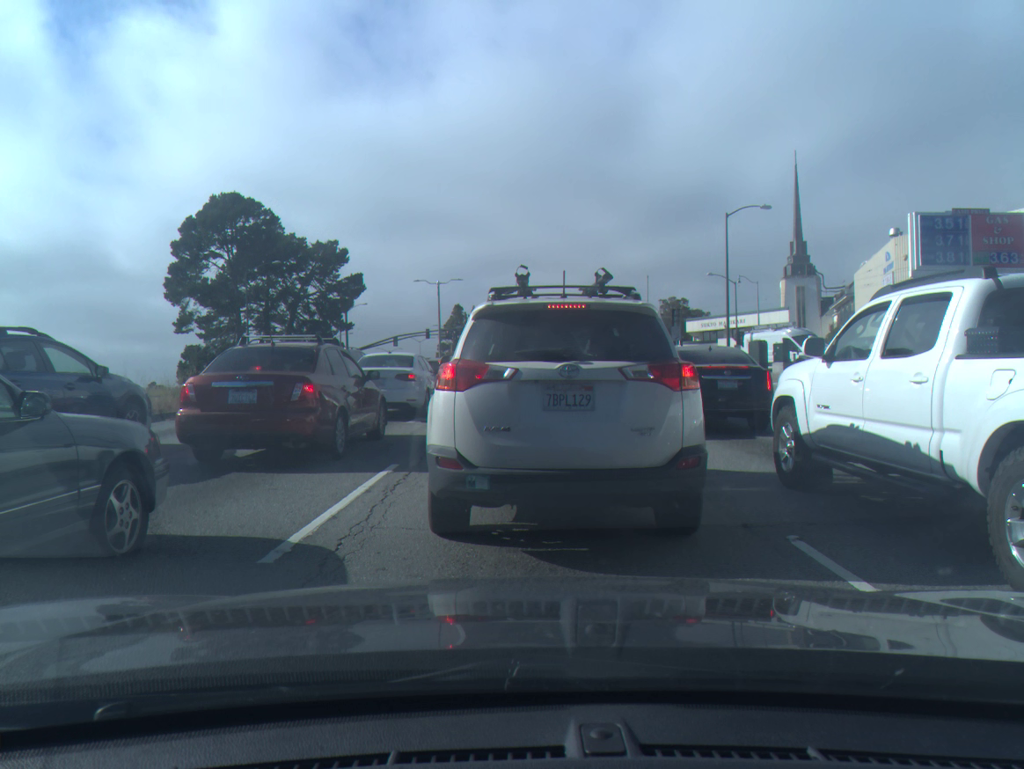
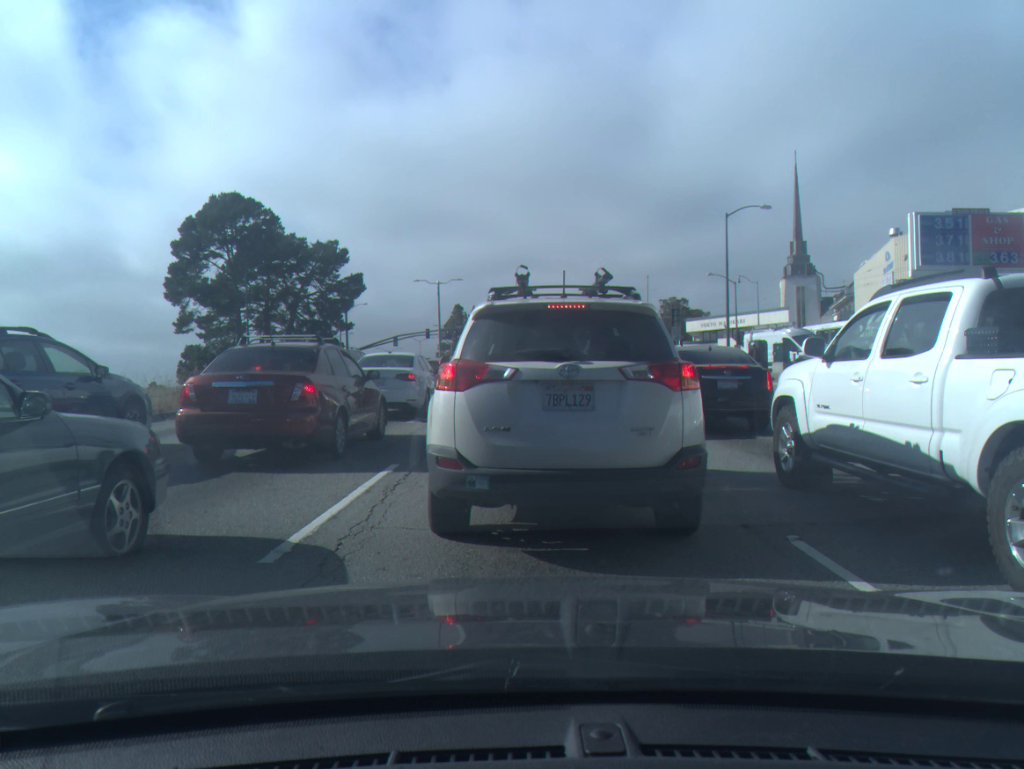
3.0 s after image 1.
(0.0, 0.0) m; 0°
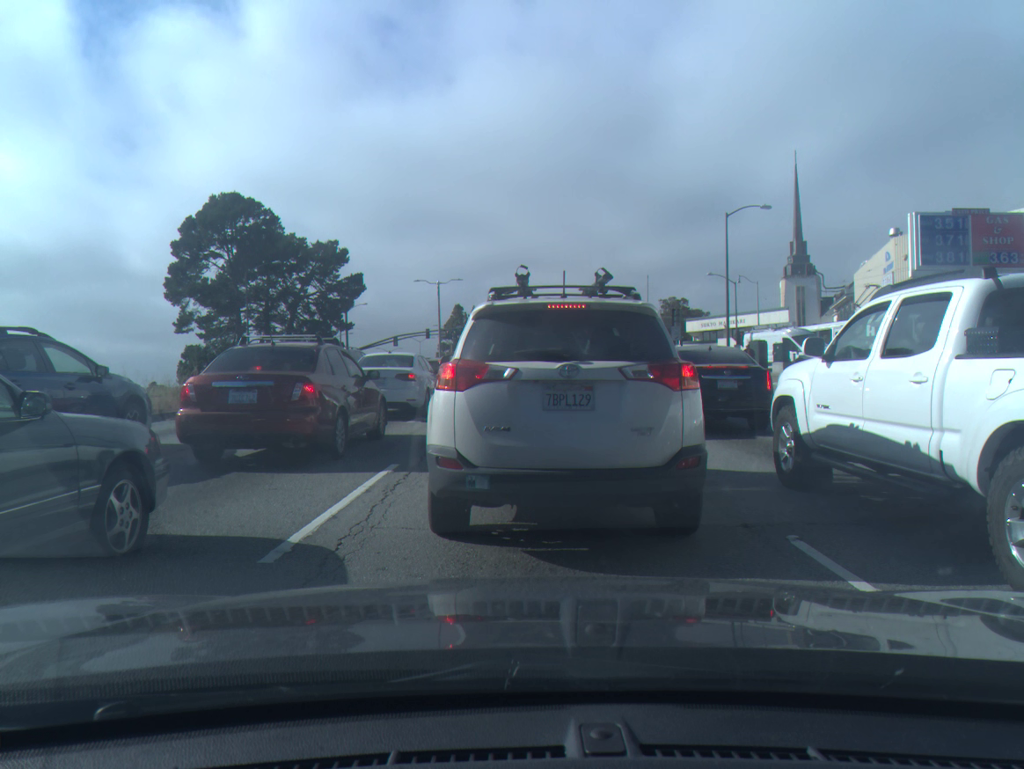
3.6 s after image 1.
(0.0, 0.0) m; 0°
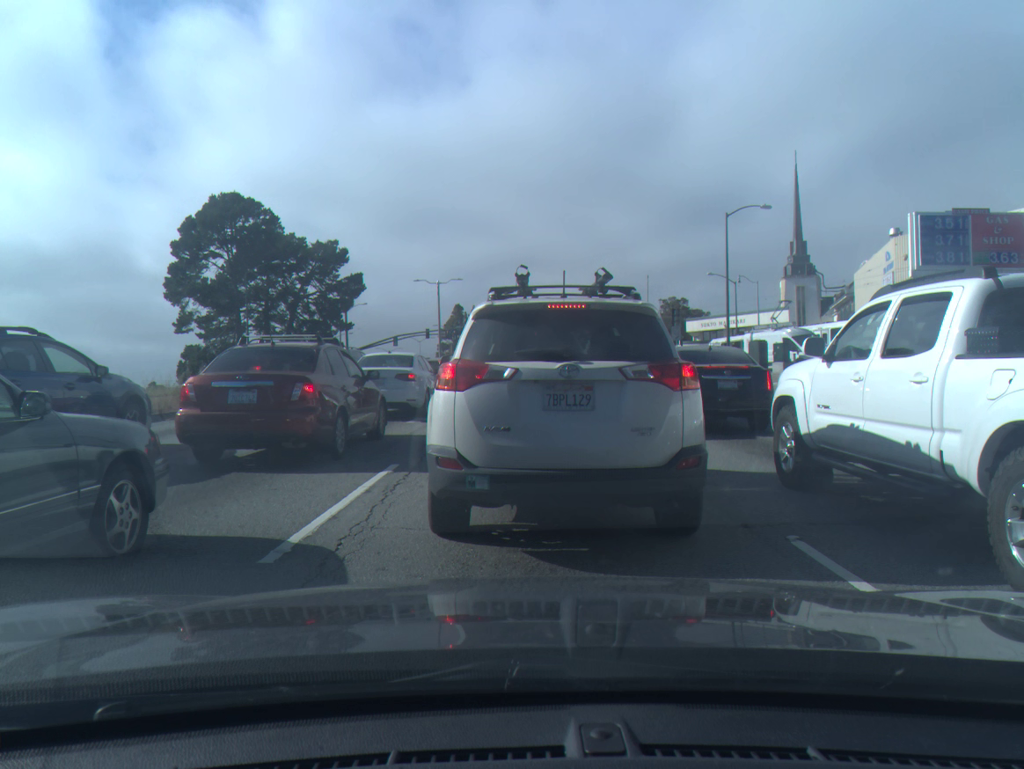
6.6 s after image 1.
(0.0, 0.0) m; 0°
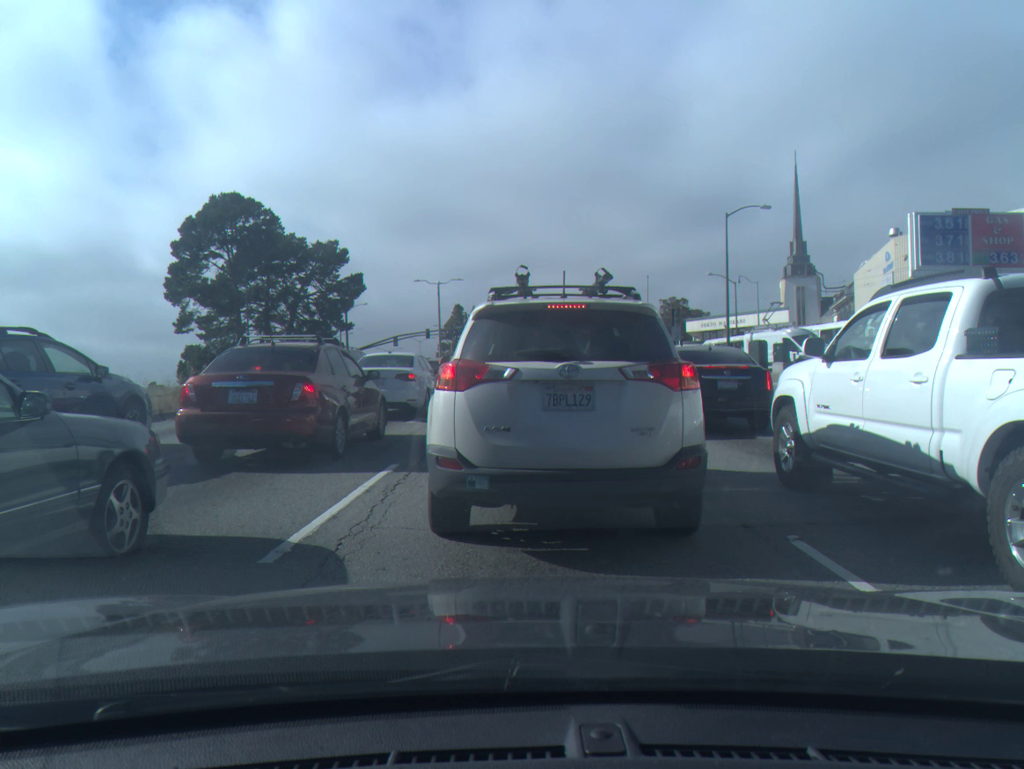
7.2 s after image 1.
(0.0, 0.0) m; 0°
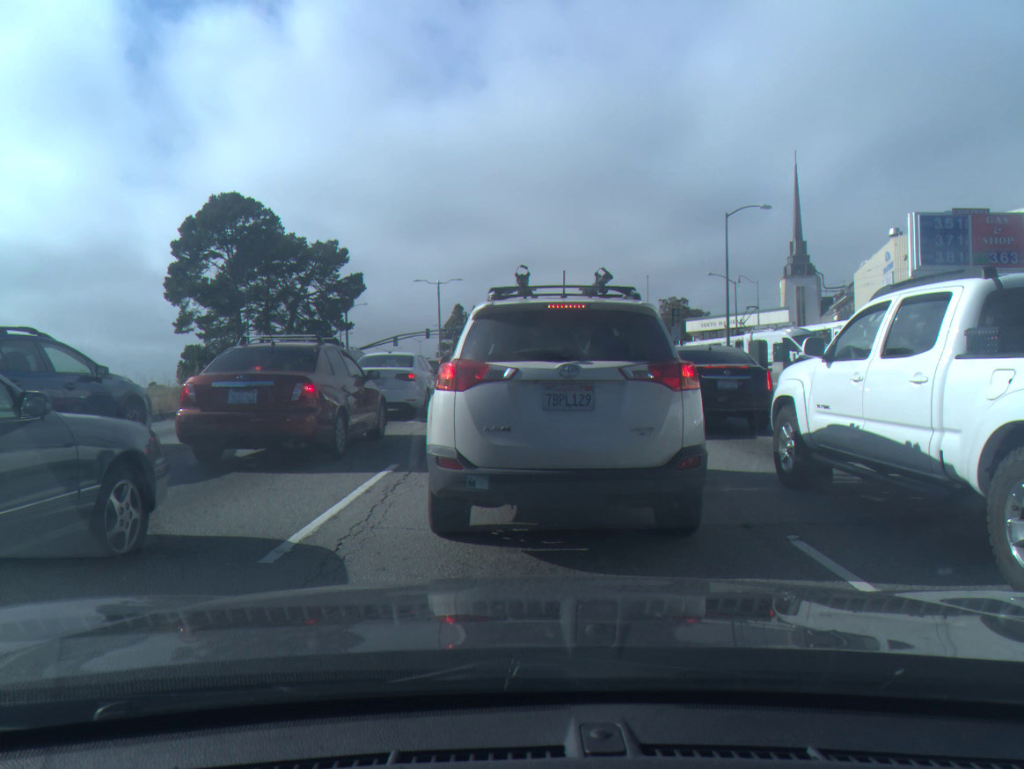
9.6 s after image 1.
(0.0, 0.0) m; 0°
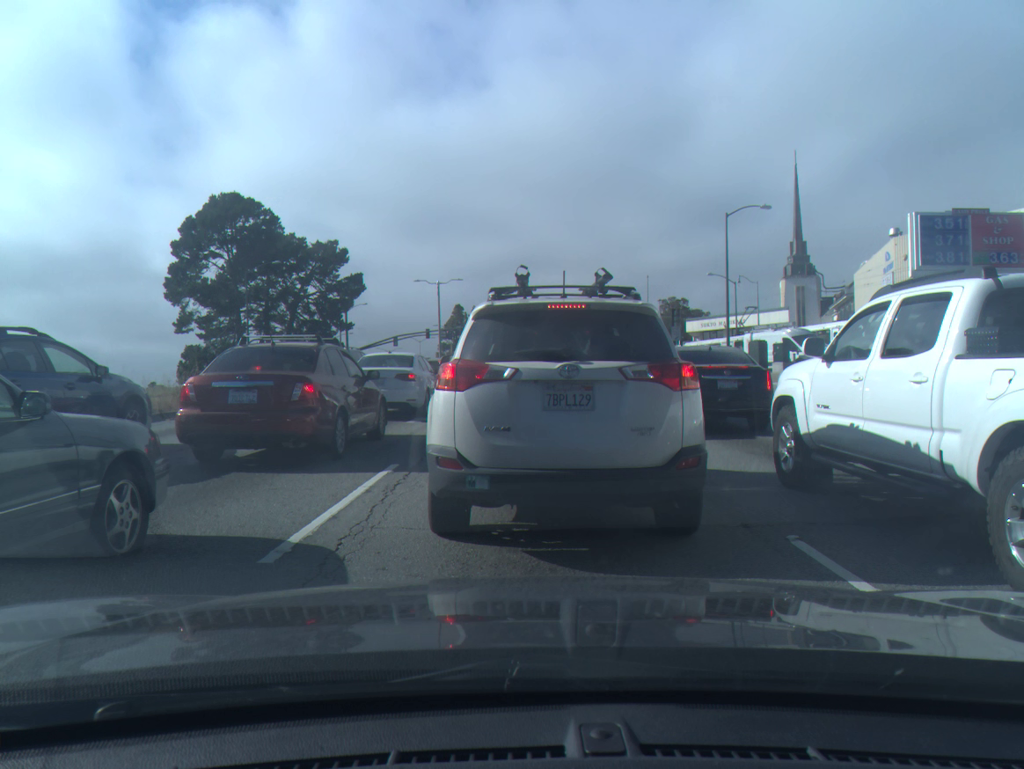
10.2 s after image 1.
(0.0, 0.0) m; 0°
